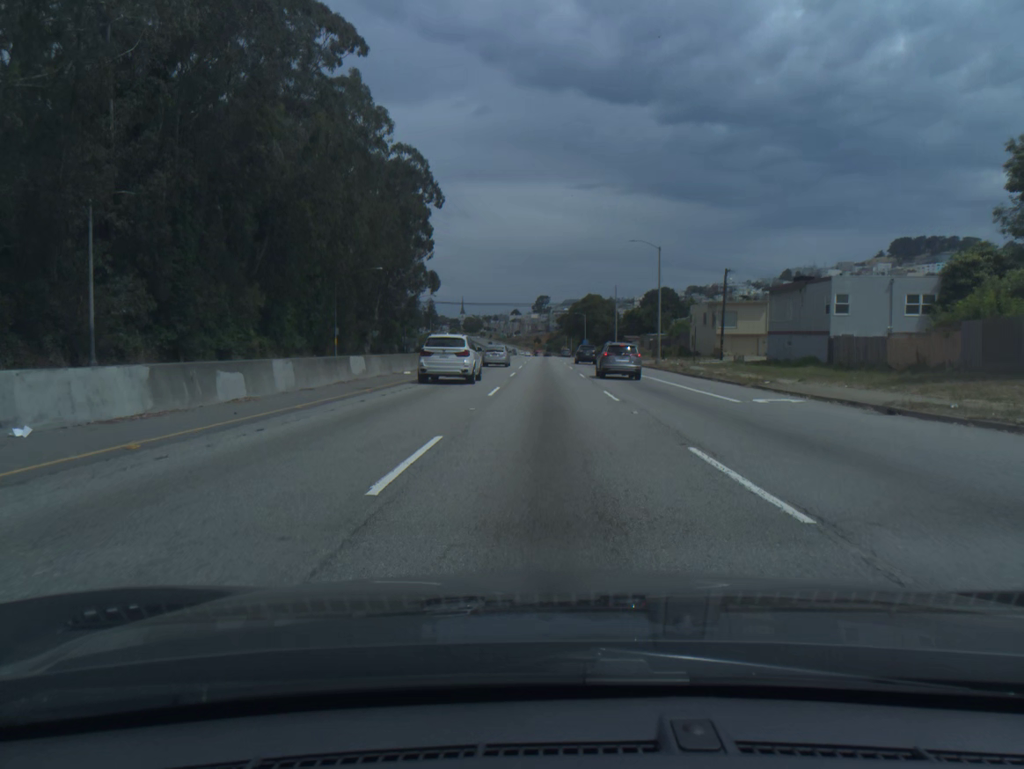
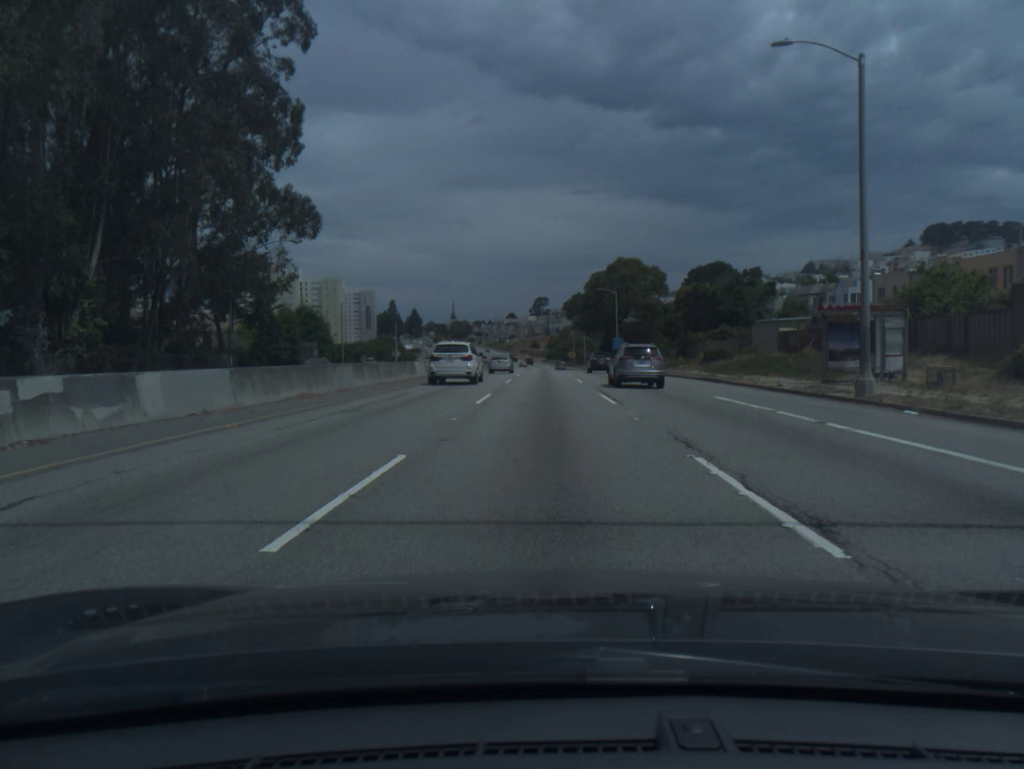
(+0.3, +75.6) m; 0°
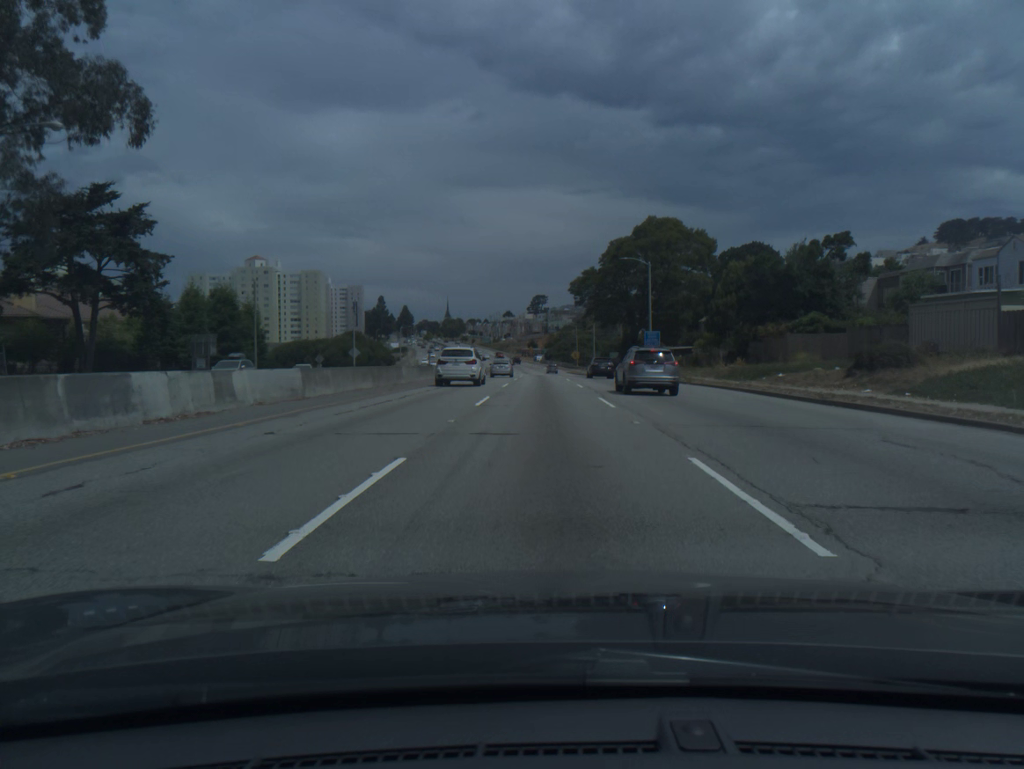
(0.0, +29.7) m; 0°
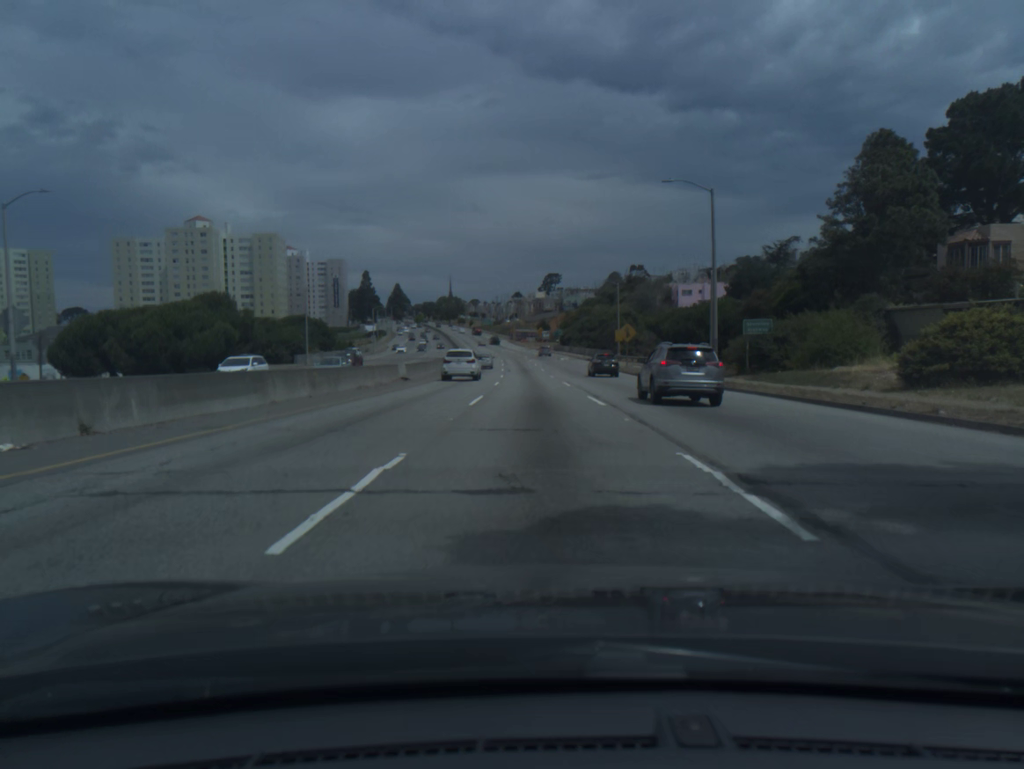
(-0.2, +73.2) m; -1°
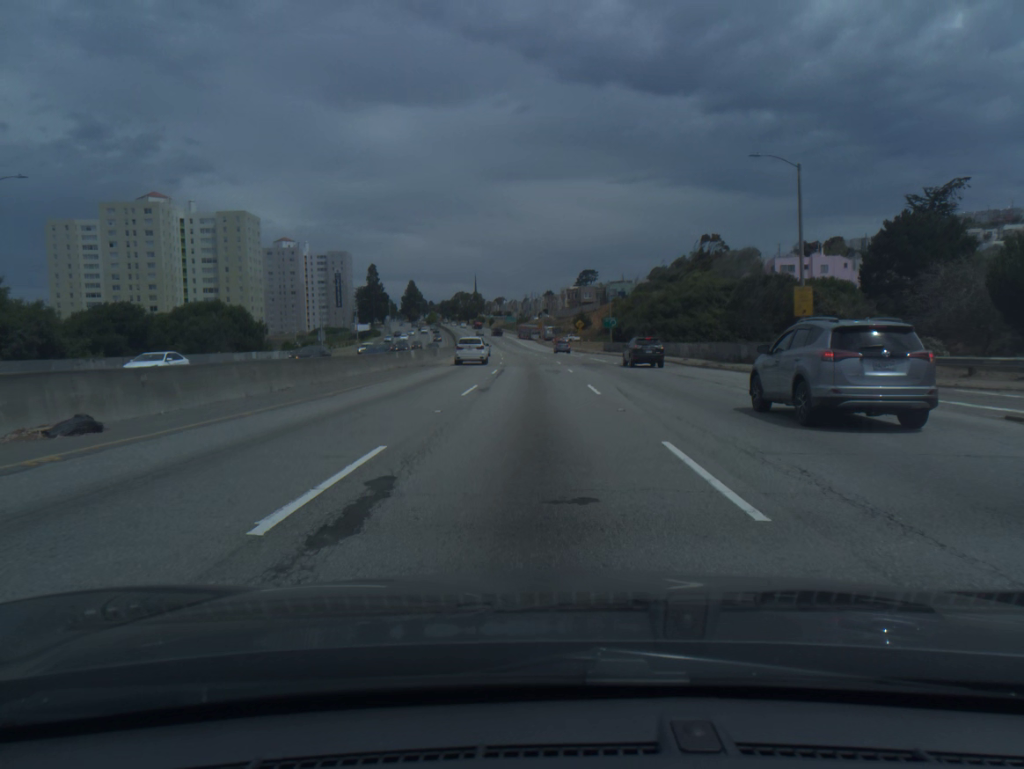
(-1.1, +59.2) m; -2°
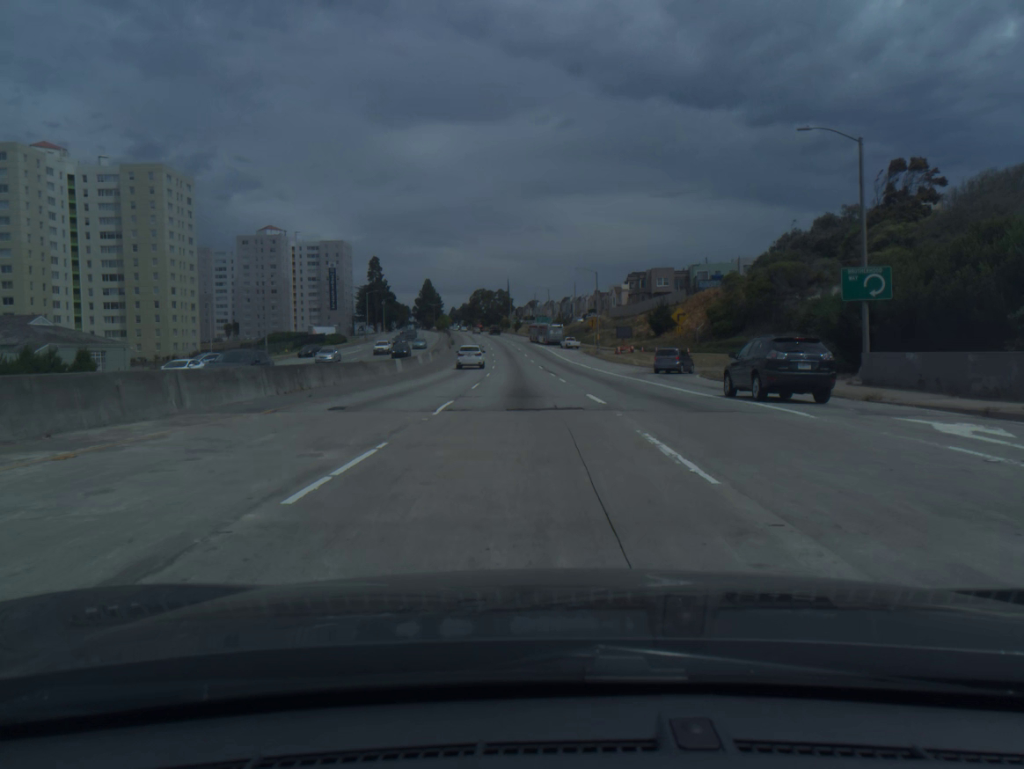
(-1.6, +72.8) m; -3°
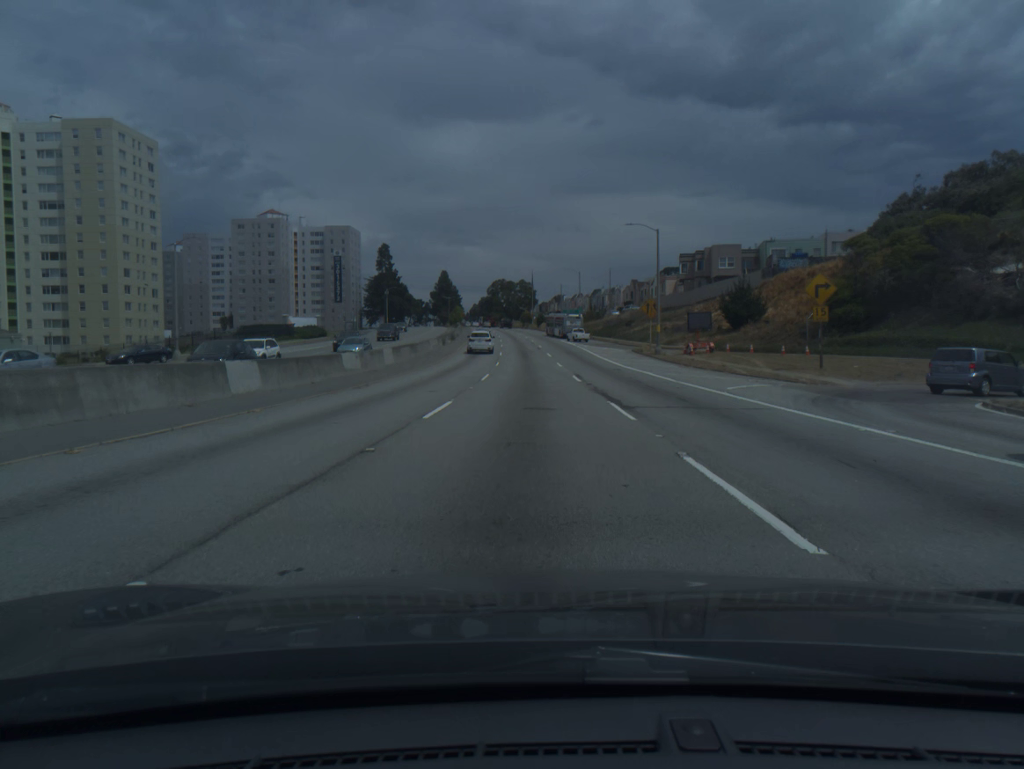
(-0.5, +28.7) m; -2°
